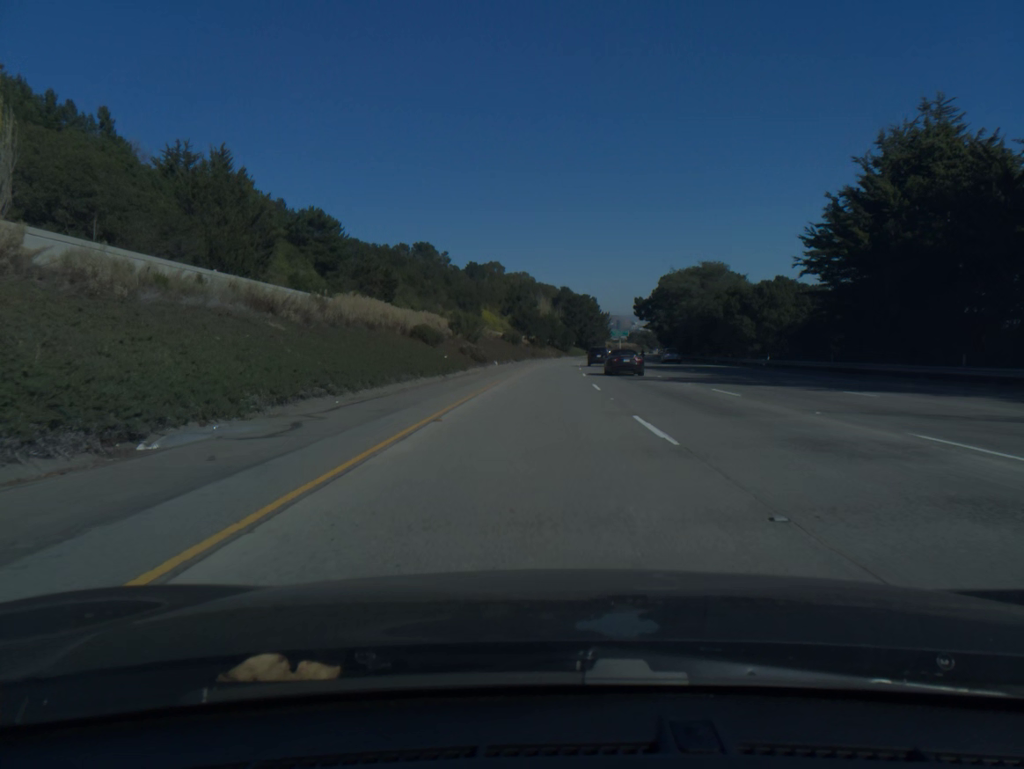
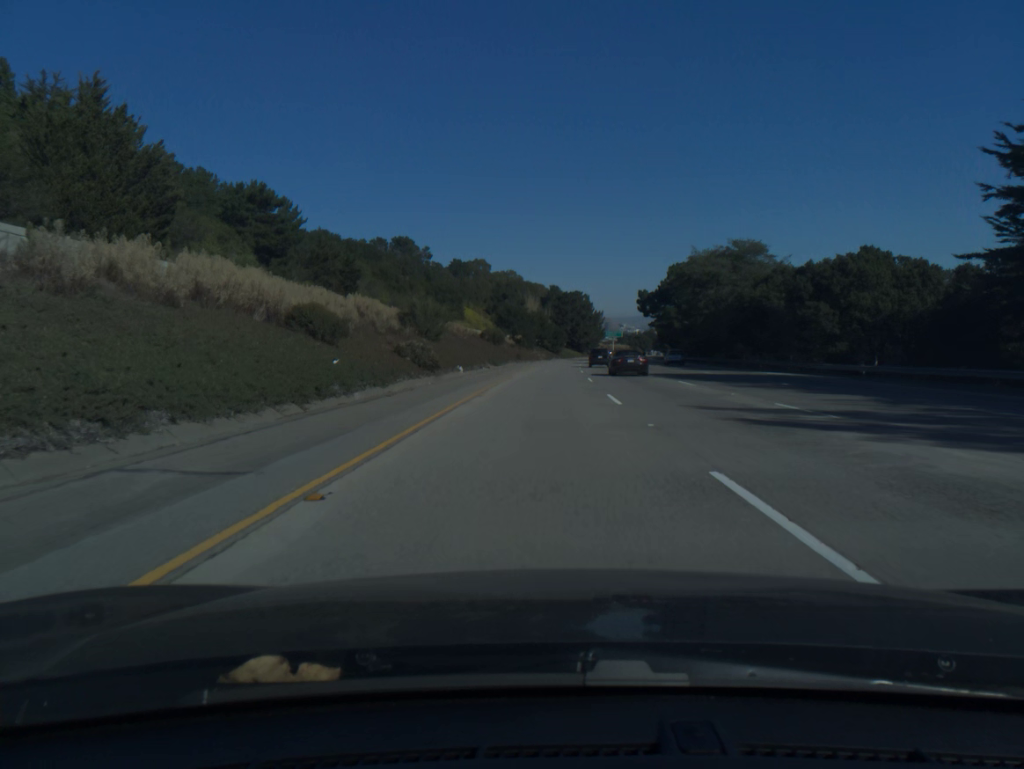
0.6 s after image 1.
(+0.1, +21.8) m; +1°
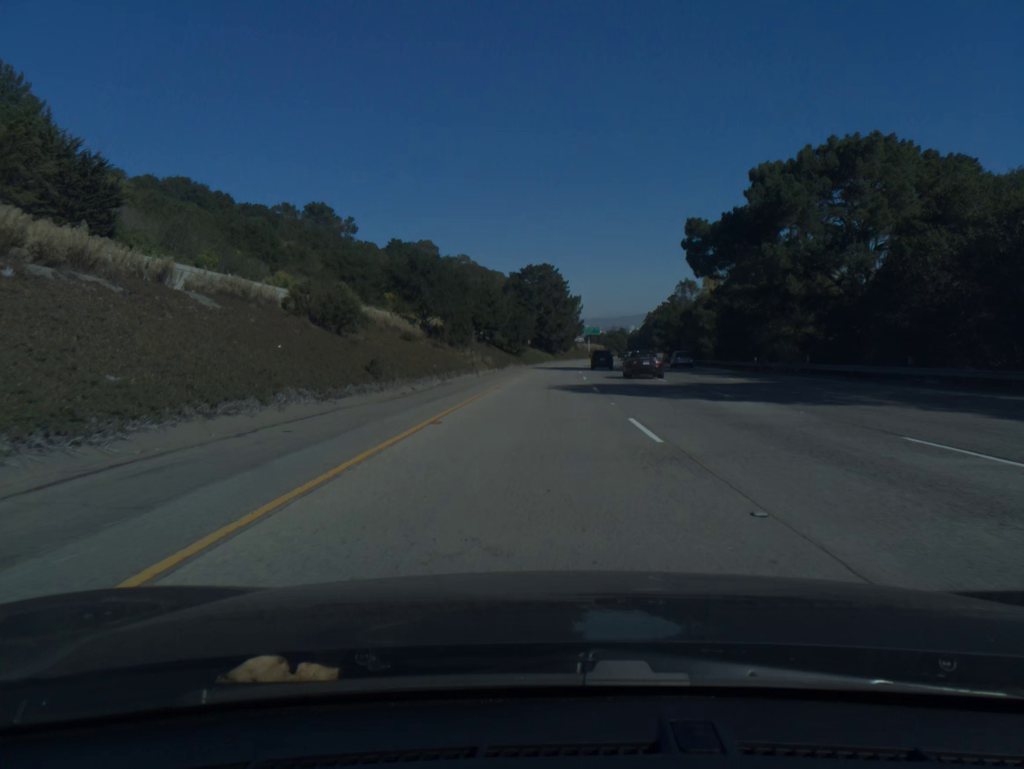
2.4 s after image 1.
(+1.8, +65.8) m; +3°
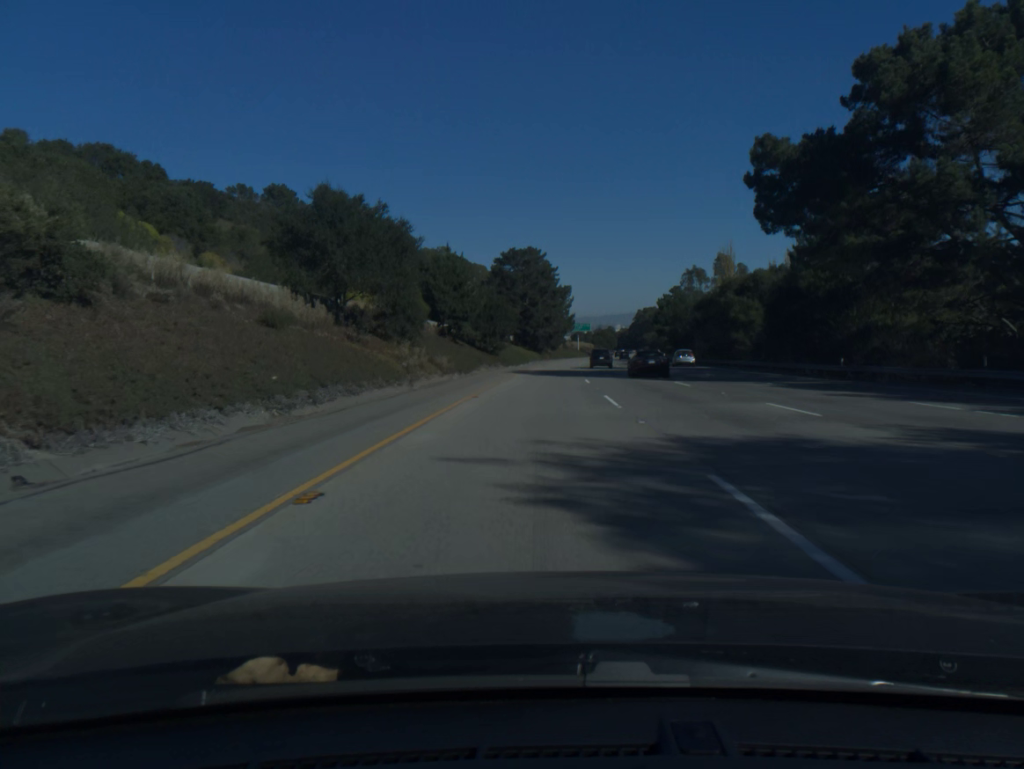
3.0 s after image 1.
(+0.2, +21.9) m; +1°
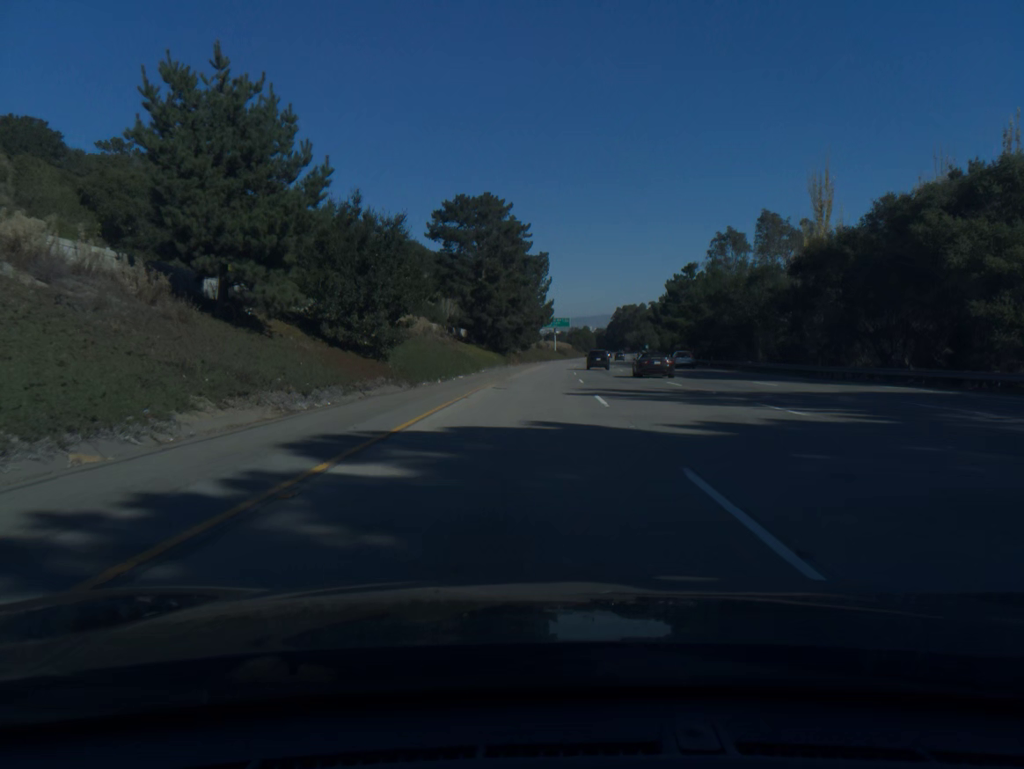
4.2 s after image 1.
(+0.9, +43.6) m; +2°
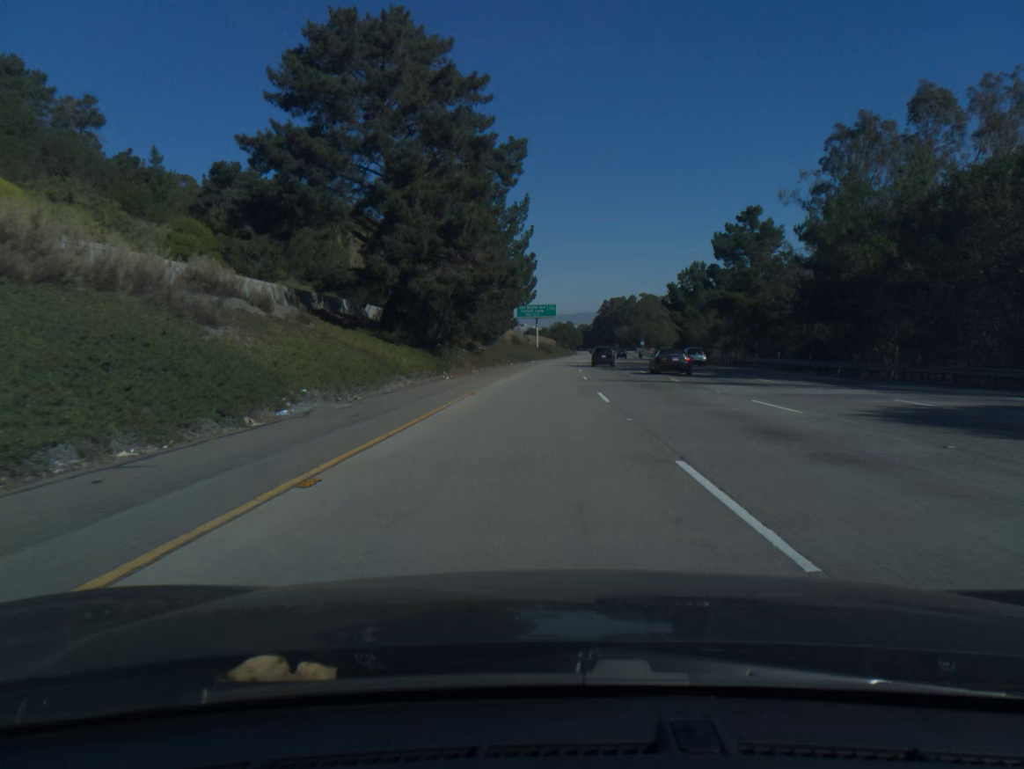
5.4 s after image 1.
(+0.5, +43.4) m; +1°
